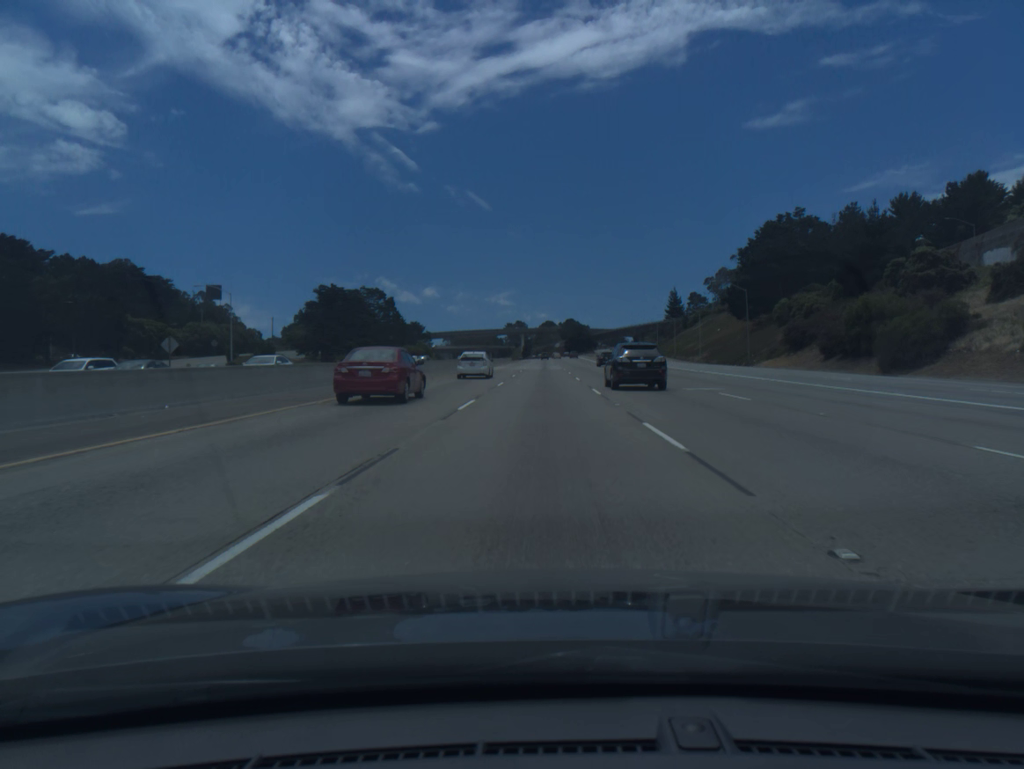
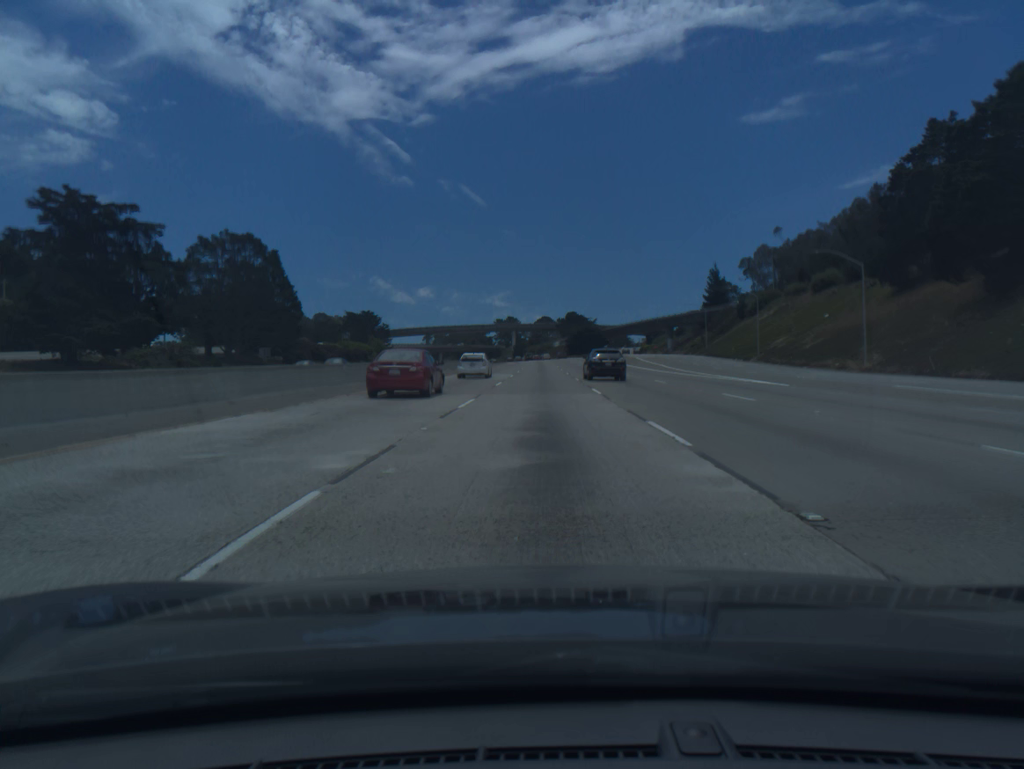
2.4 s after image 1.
(+0.2, +73.2) m; +1°
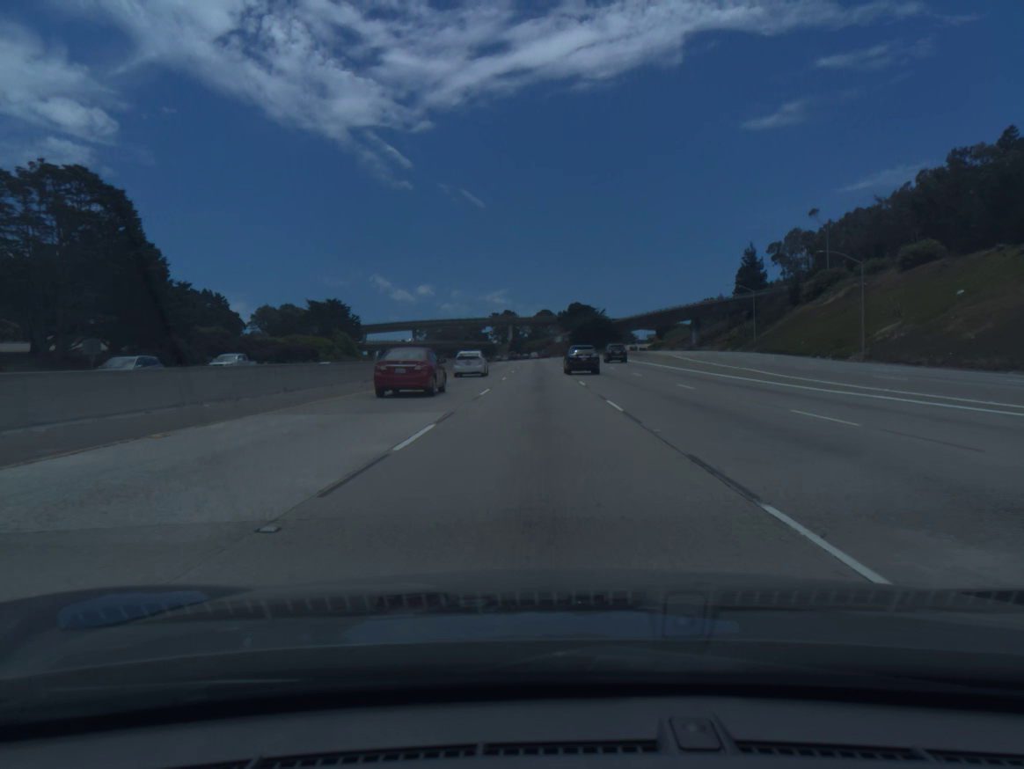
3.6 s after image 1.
(+0.1, +36.6) m; 0°
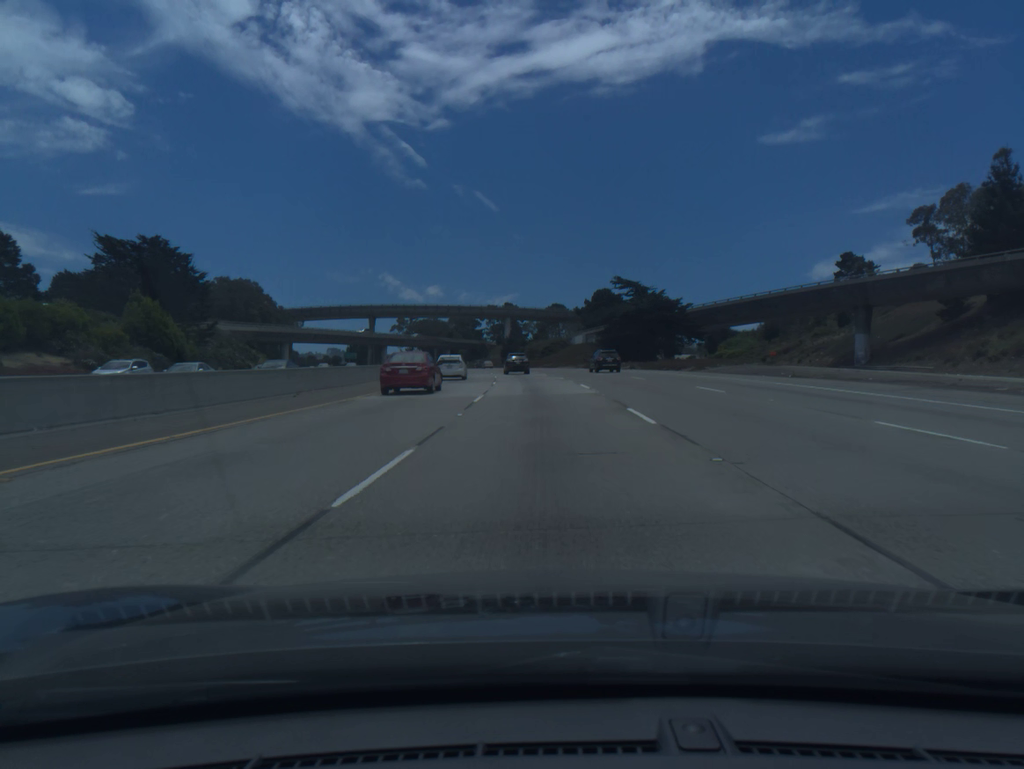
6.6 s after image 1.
(-0.5, +91.3) m; -1°
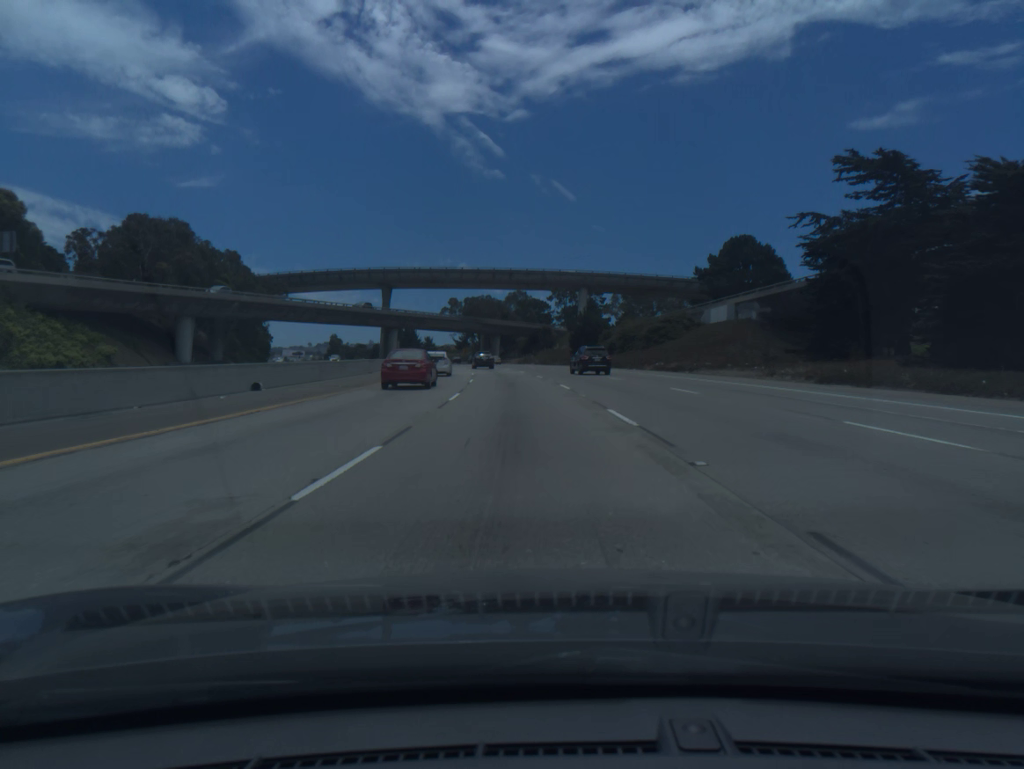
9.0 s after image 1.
(-2.7, +73.1) m; -5°
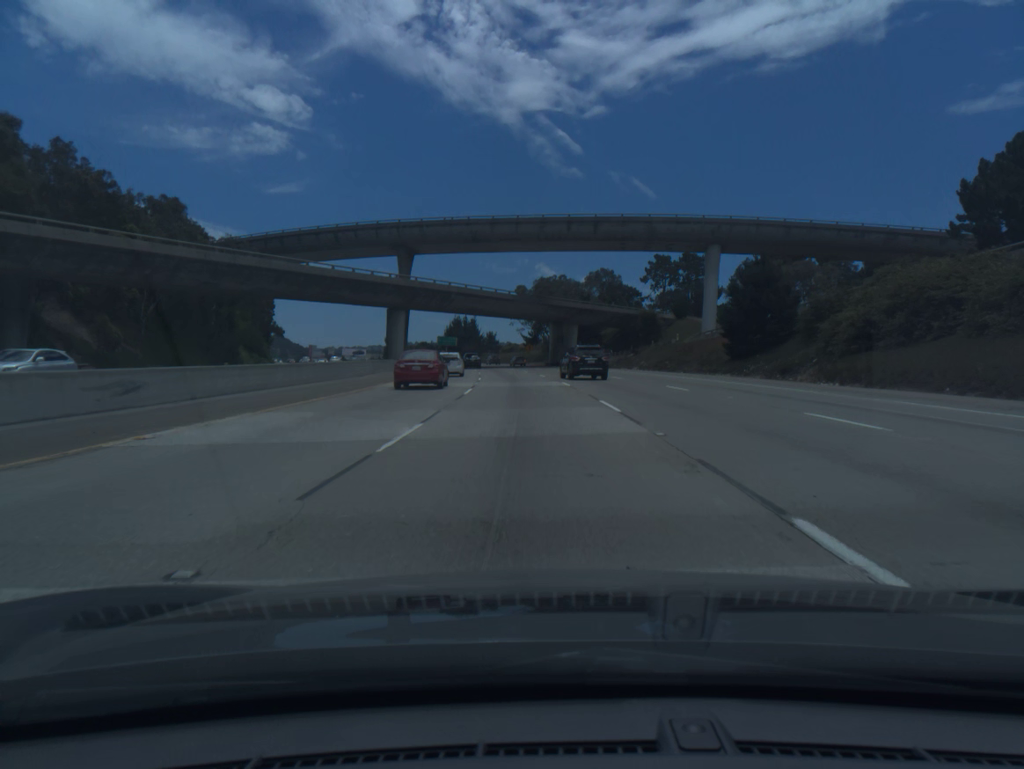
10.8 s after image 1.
(-2.9, +55.0) m; -6°
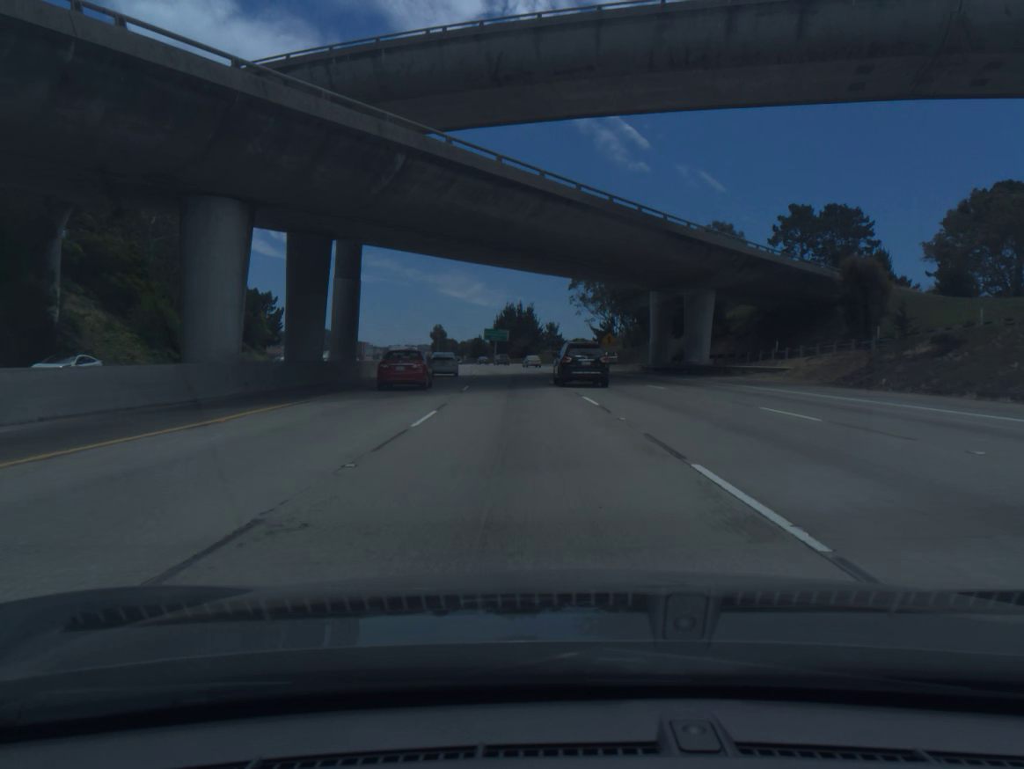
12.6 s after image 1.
(-2.2, +55.2) m; -5°
